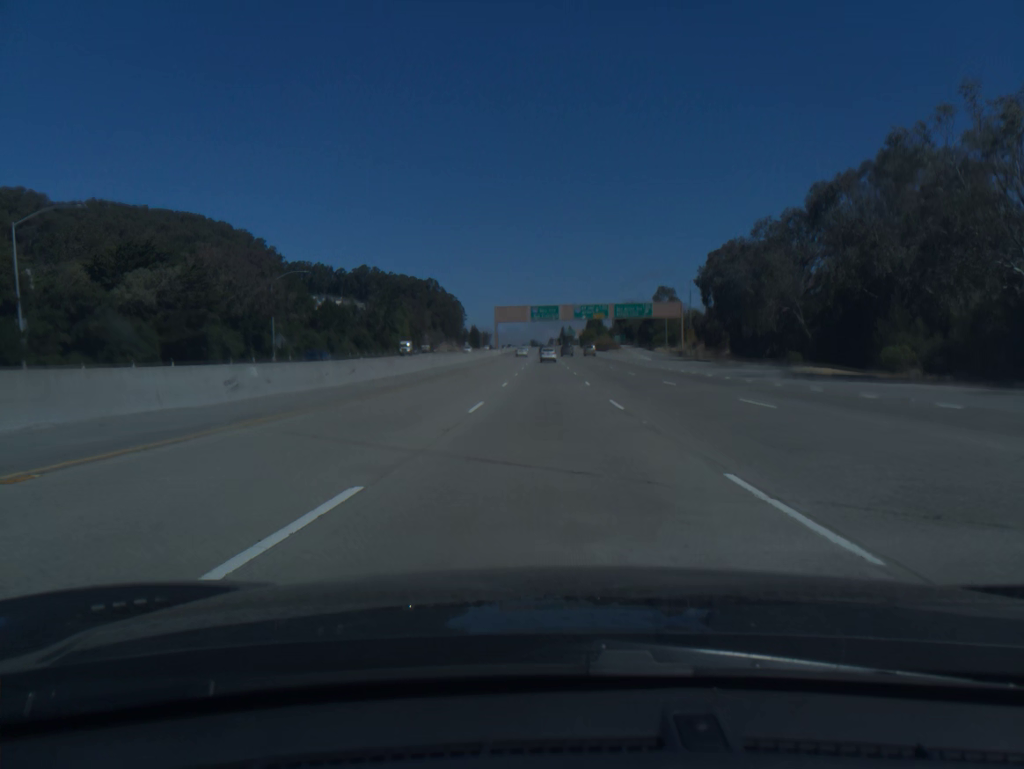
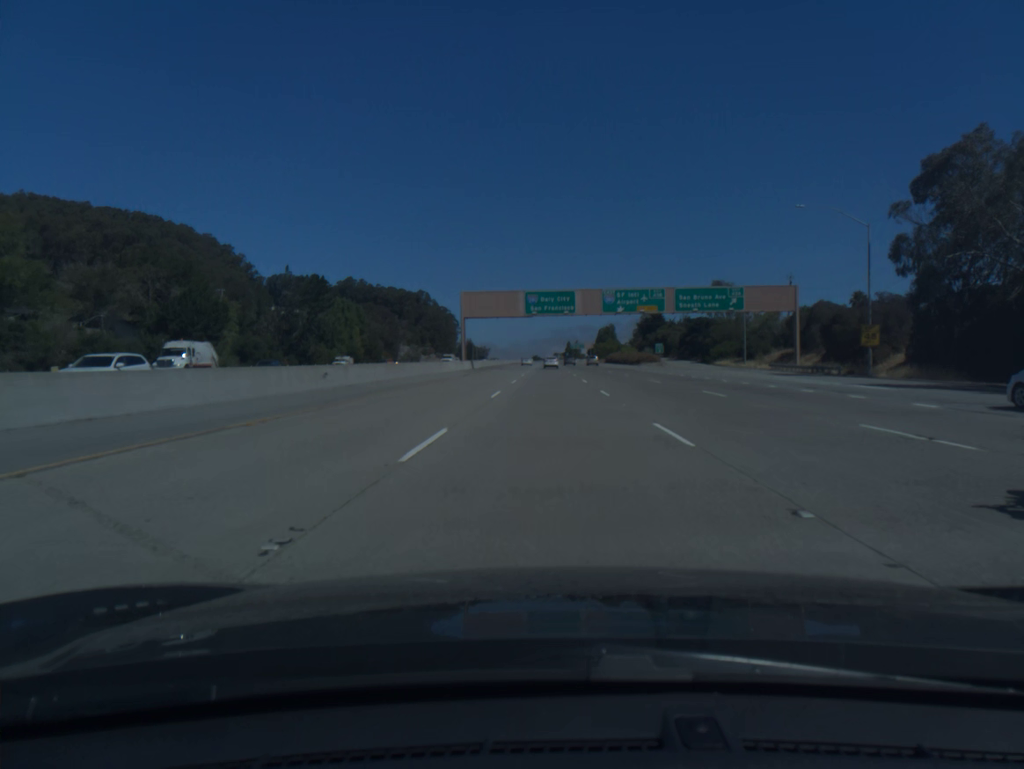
(0.0, +66.8) m; 0°
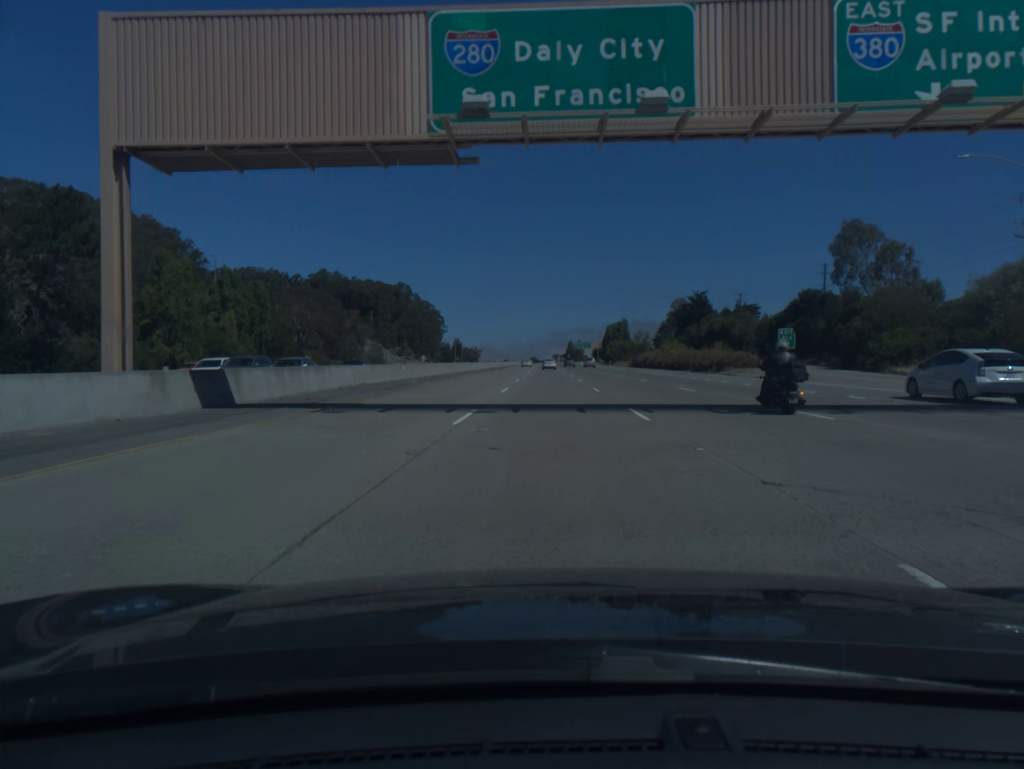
(+0.1, +68.2) m; 0°
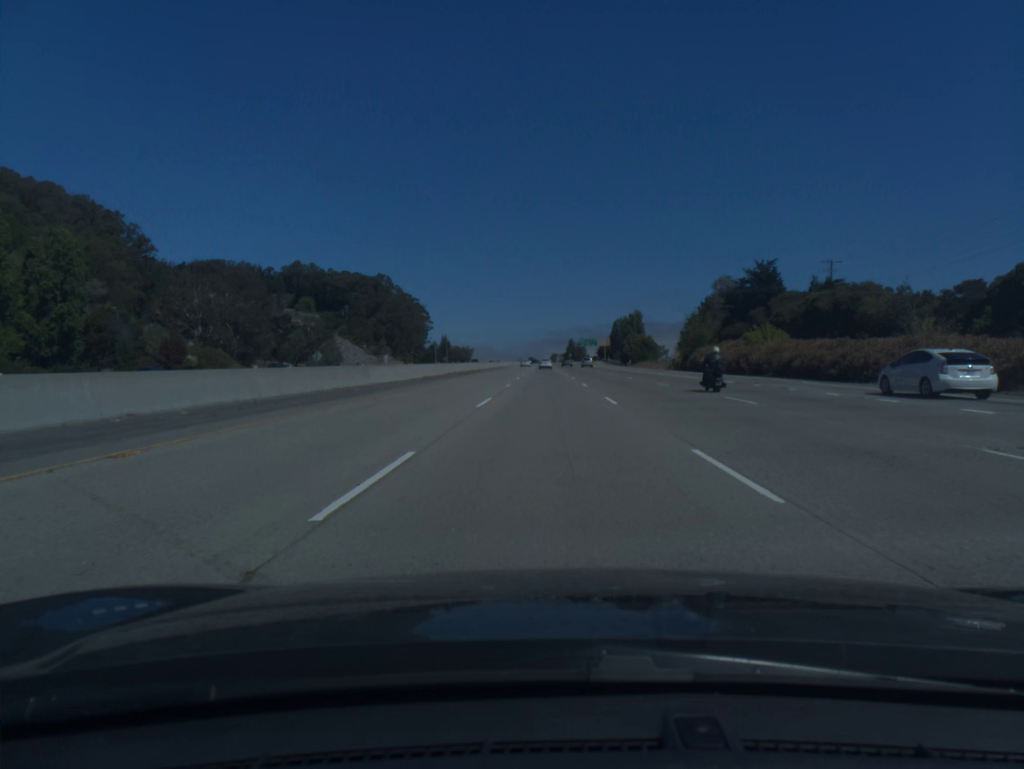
(0.0, +52.4) m; 0°
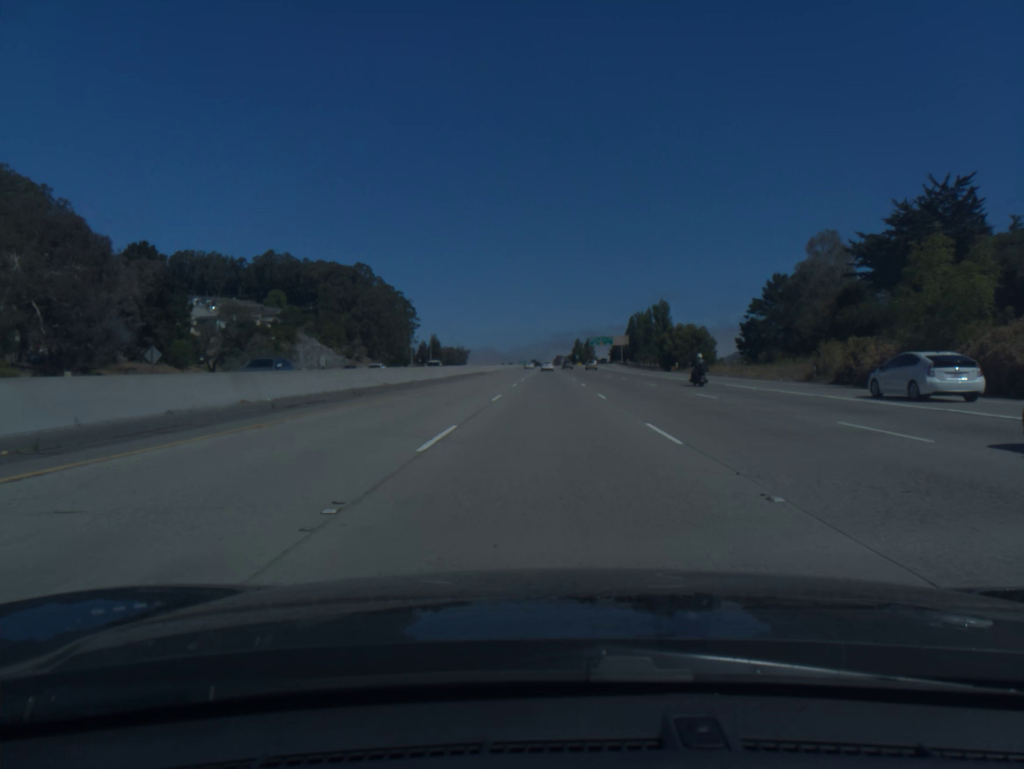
(0.0, +53.5) m; 0°
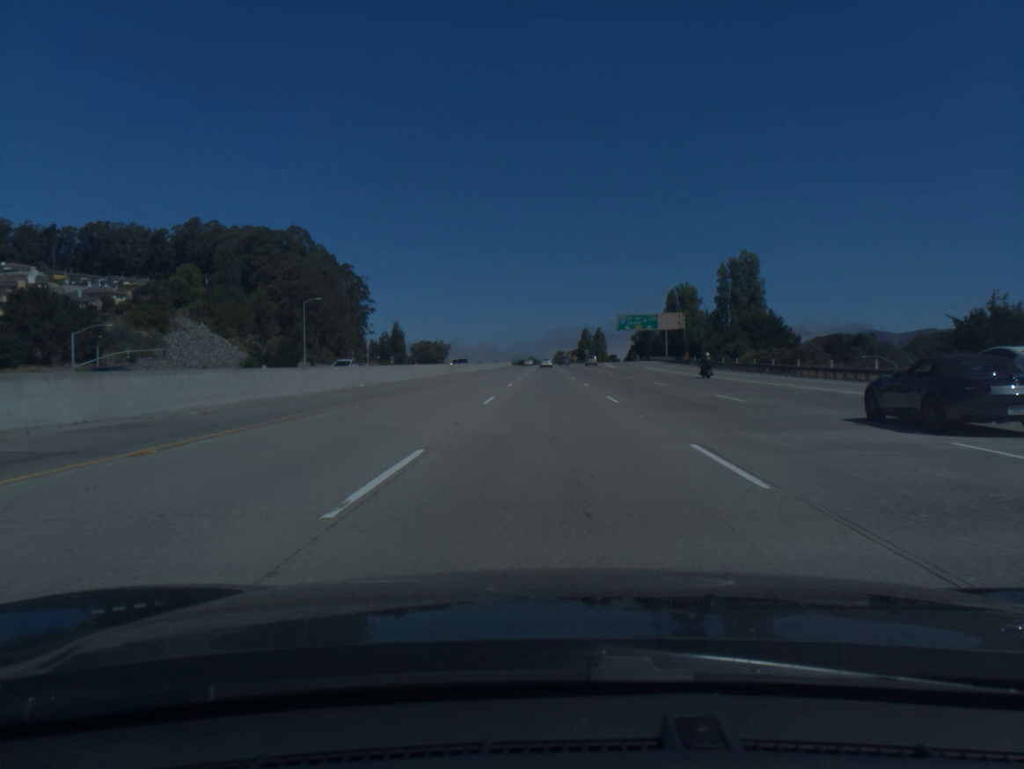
(+0.1, +91.8) m; 0°
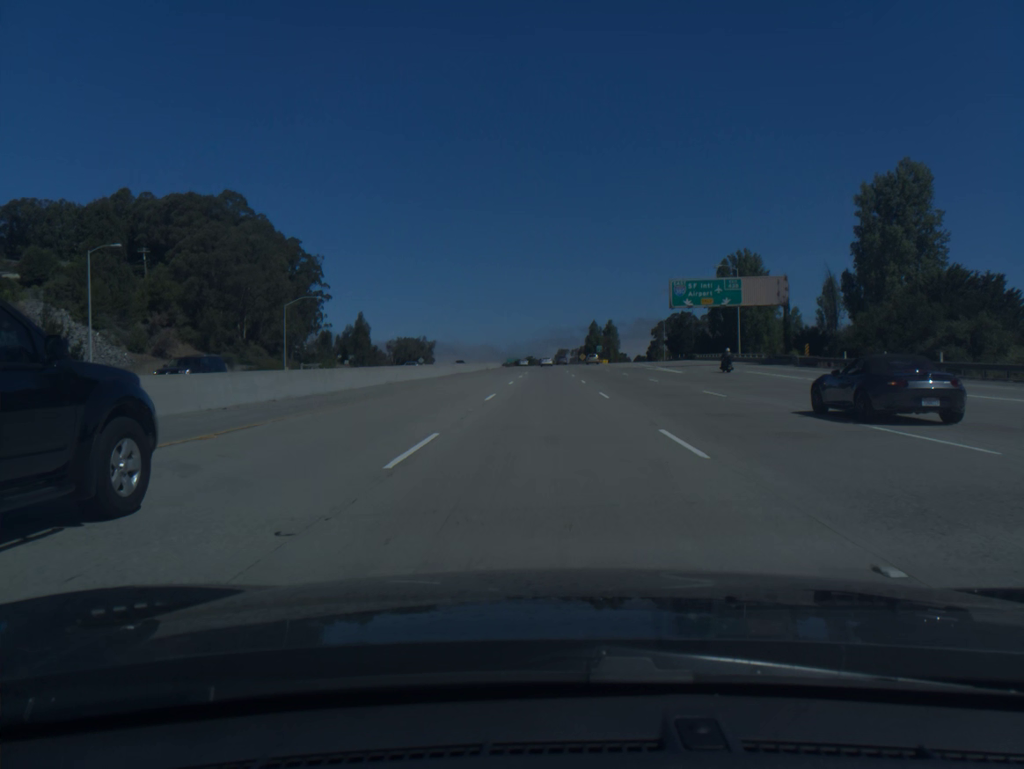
(+0.1, +56.3) m; 0°
